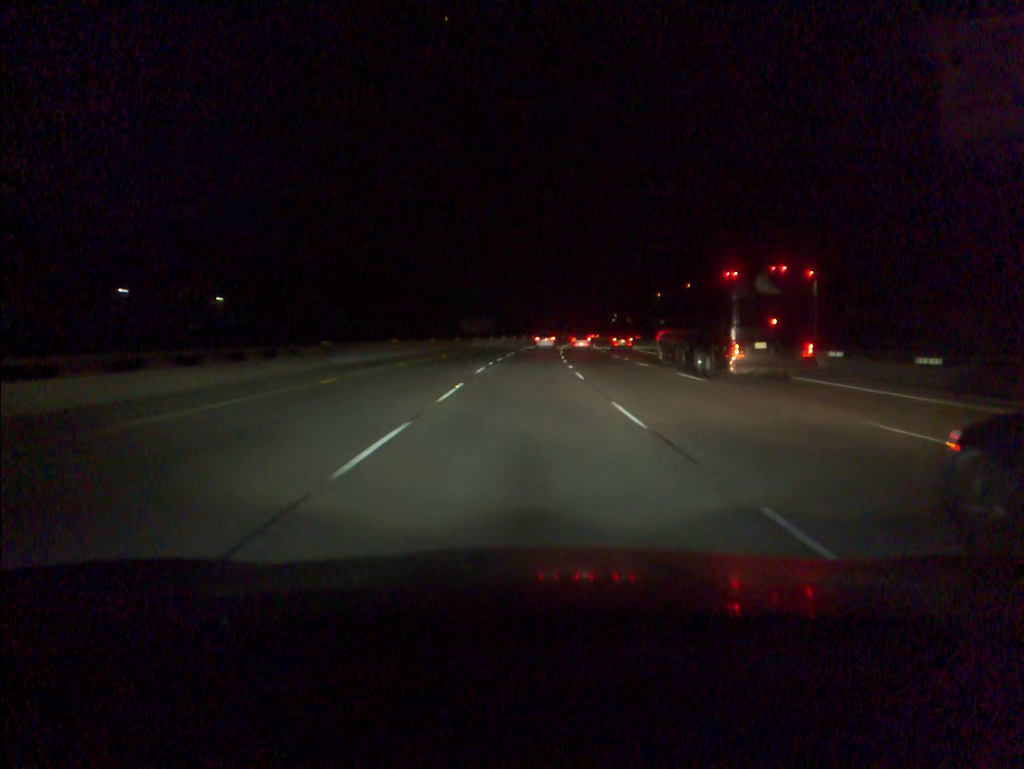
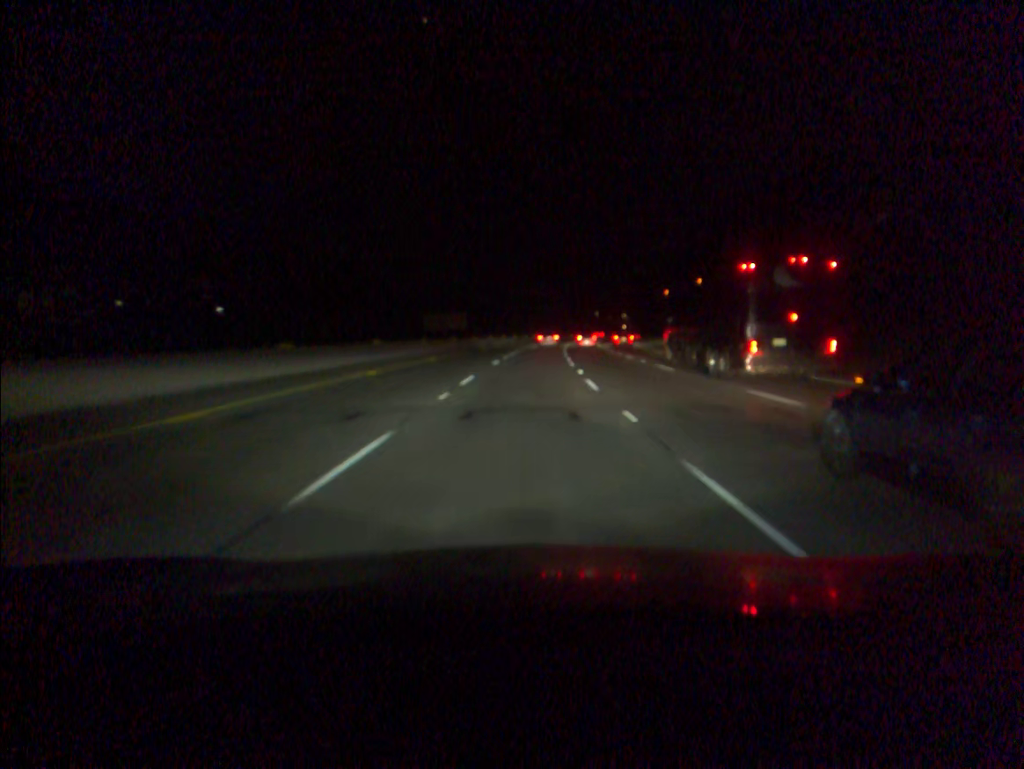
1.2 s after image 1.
(+0.4, +35.9) m; +1°
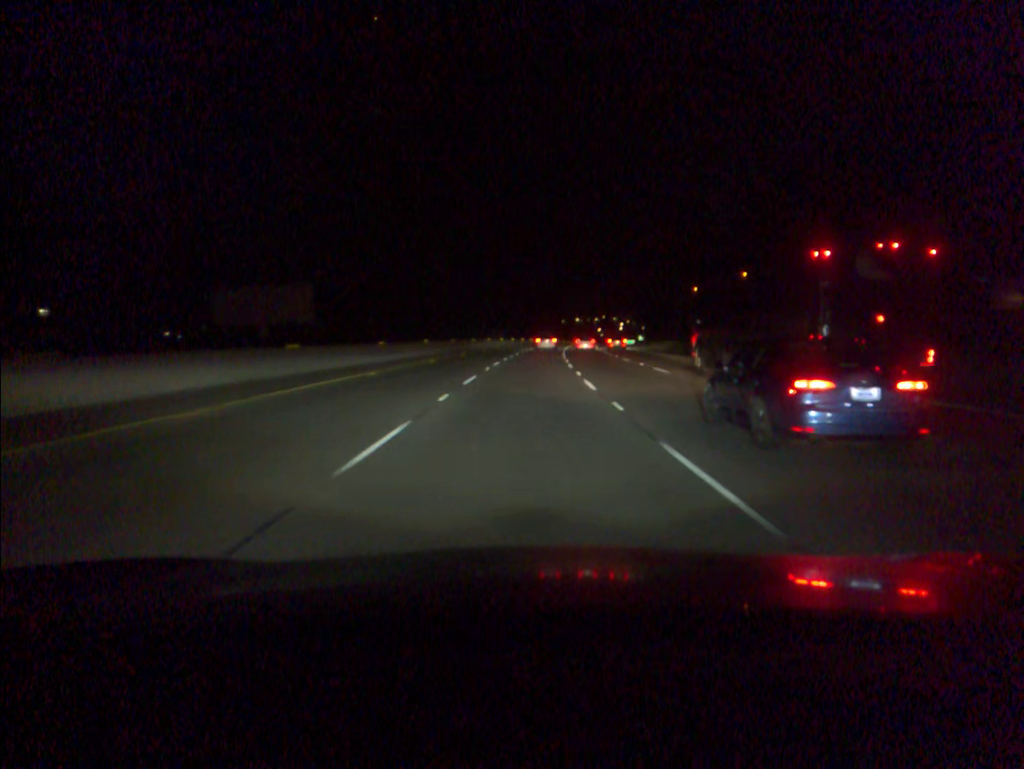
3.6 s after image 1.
(+2.2, +71.9) m; +4°
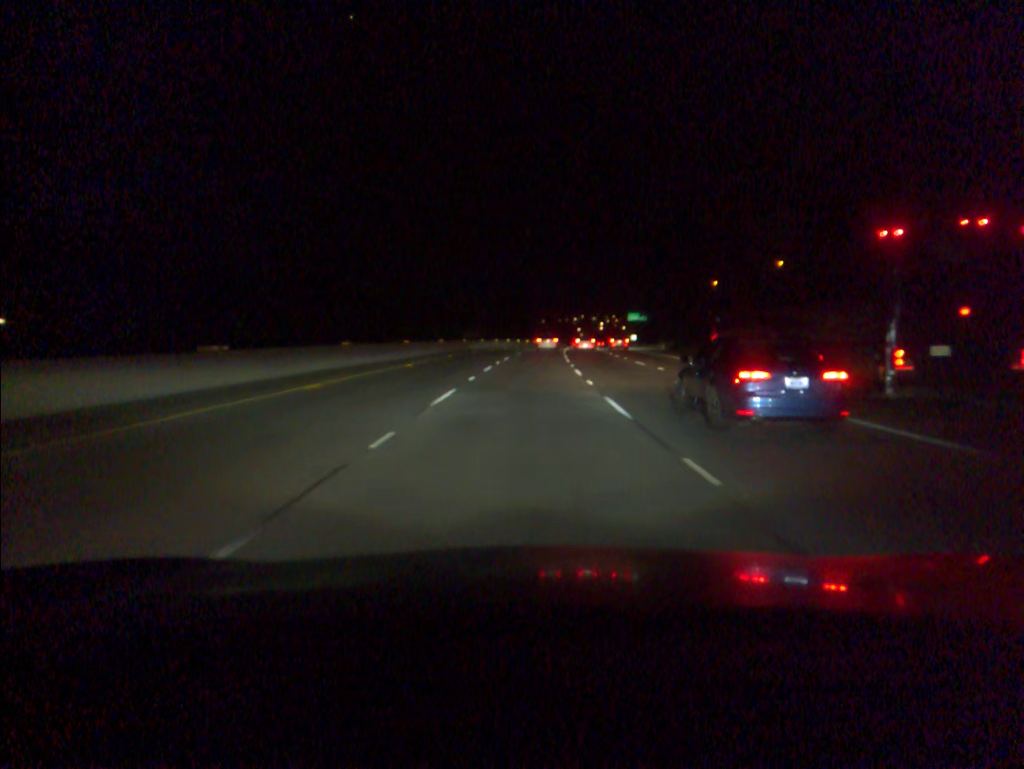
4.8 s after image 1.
(+0.5, +36.4) m; +2°
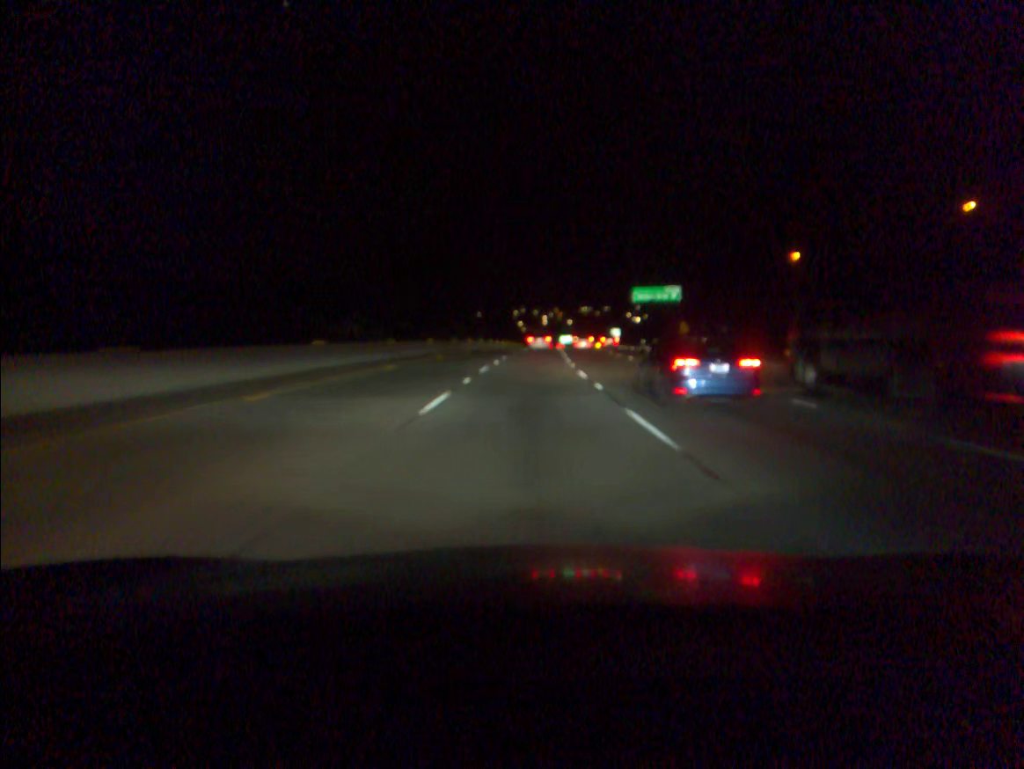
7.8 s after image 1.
(+3.5, +91.4) m; +4°
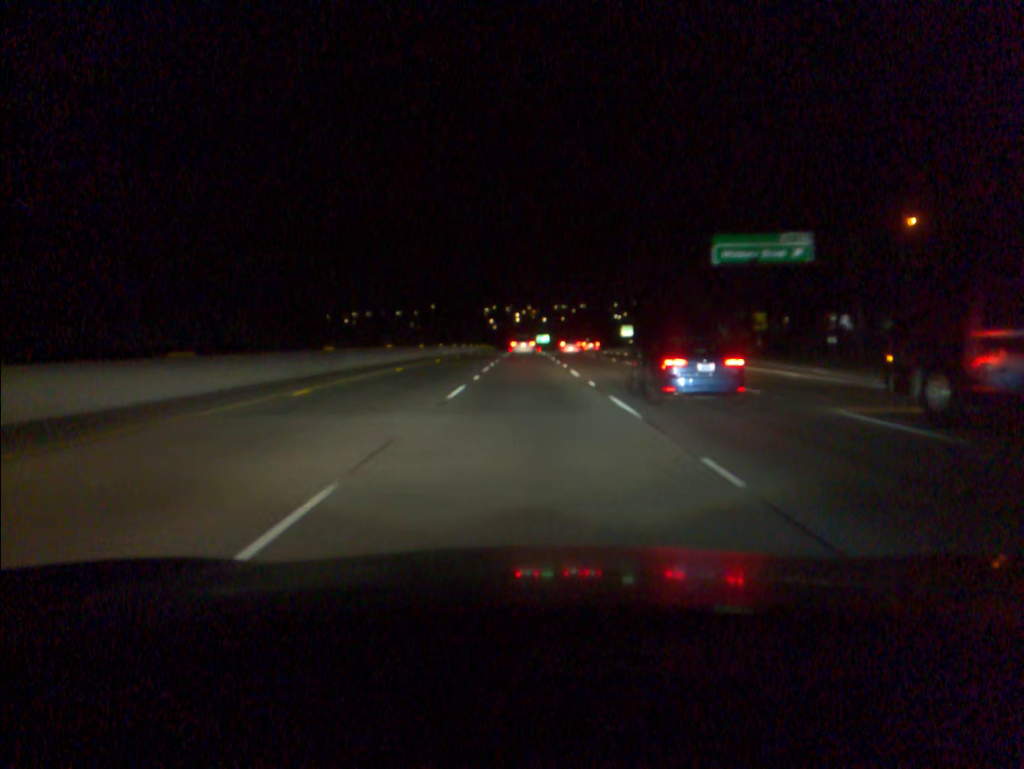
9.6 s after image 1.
(+1.1, +54.9) m; +2°
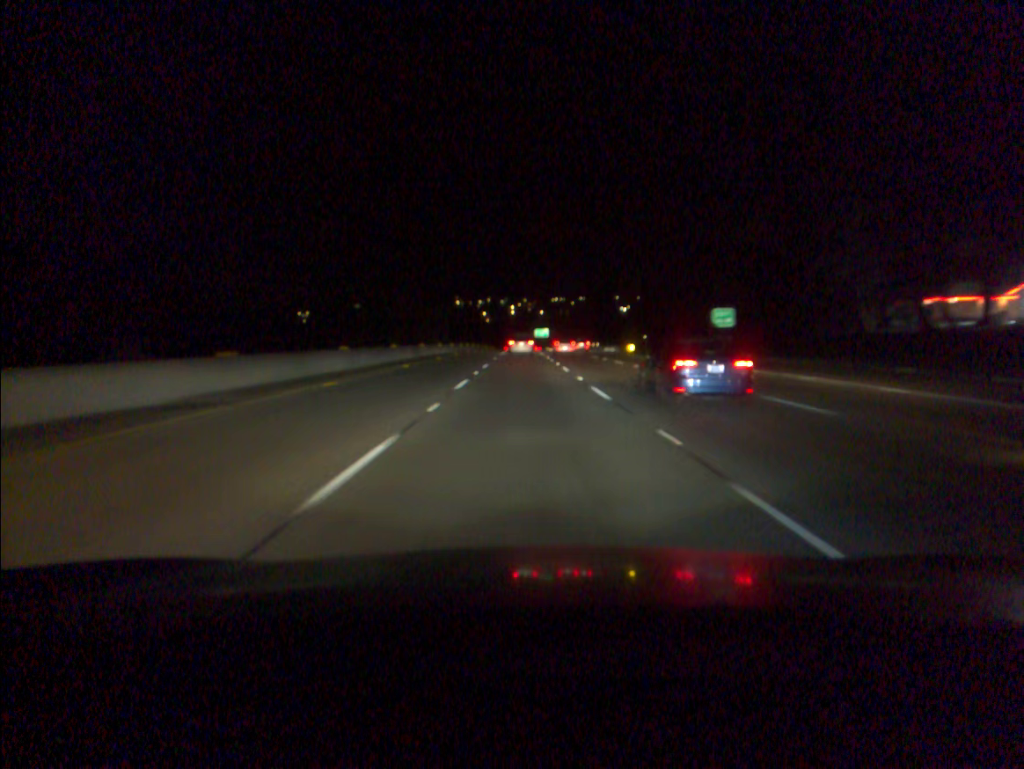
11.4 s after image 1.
(+0.2, +54.9) m; 0°
